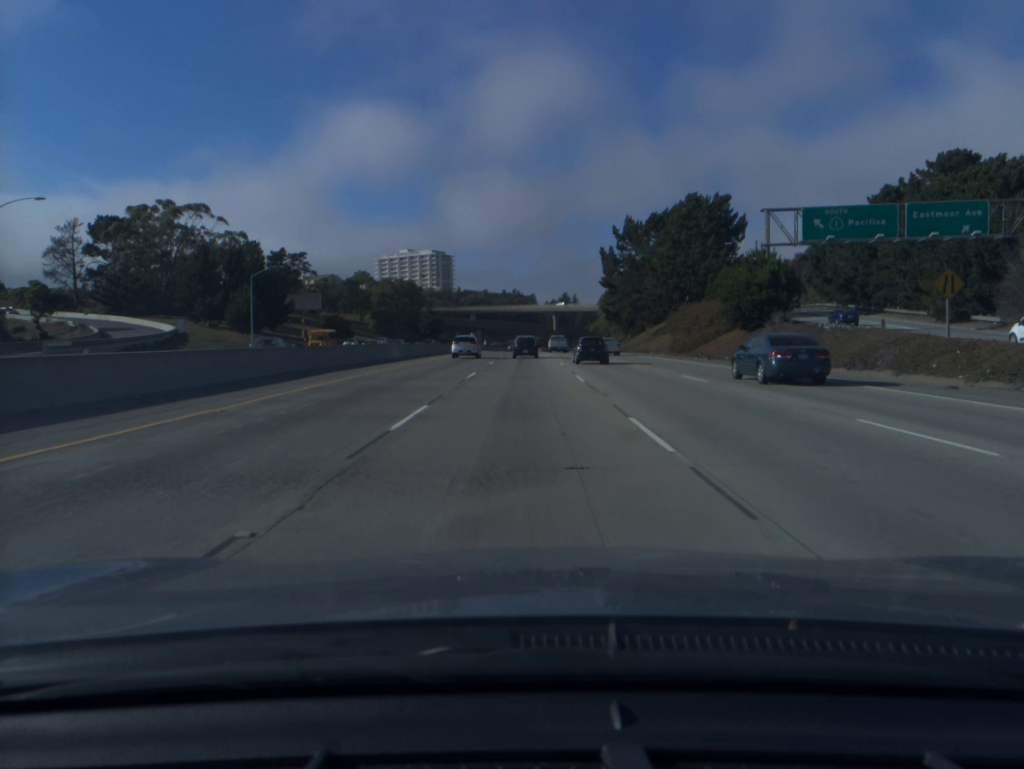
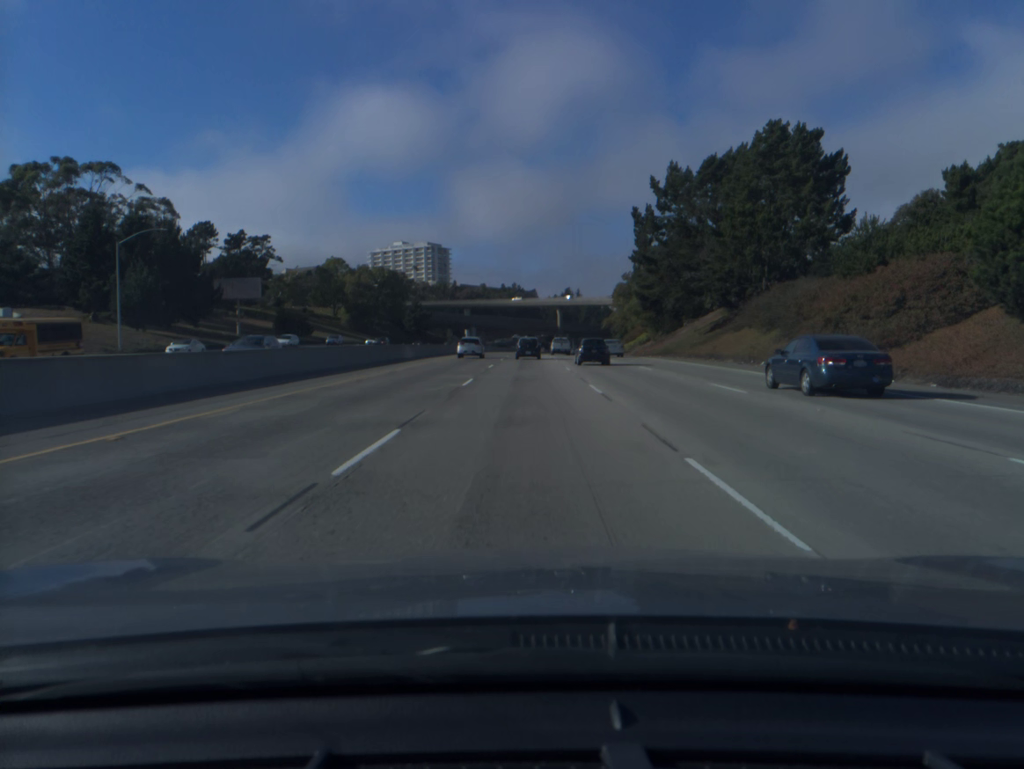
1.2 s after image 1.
(0.0, +32.9) m; 0°
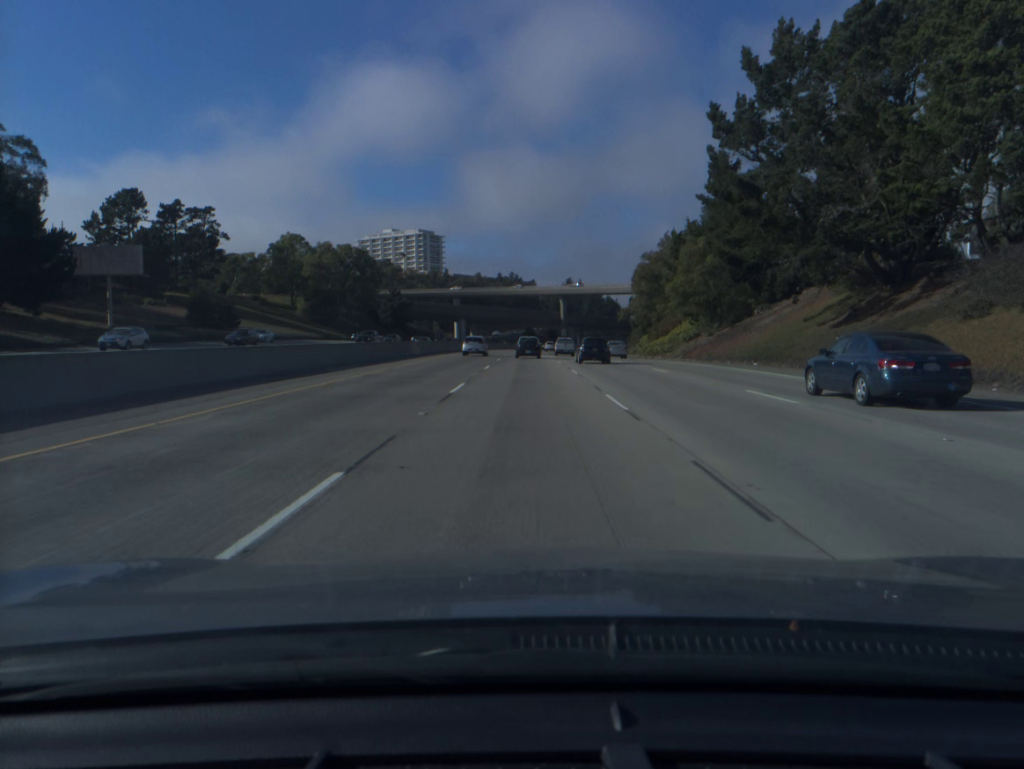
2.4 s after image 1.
(0.0, +33.1) m; 0°
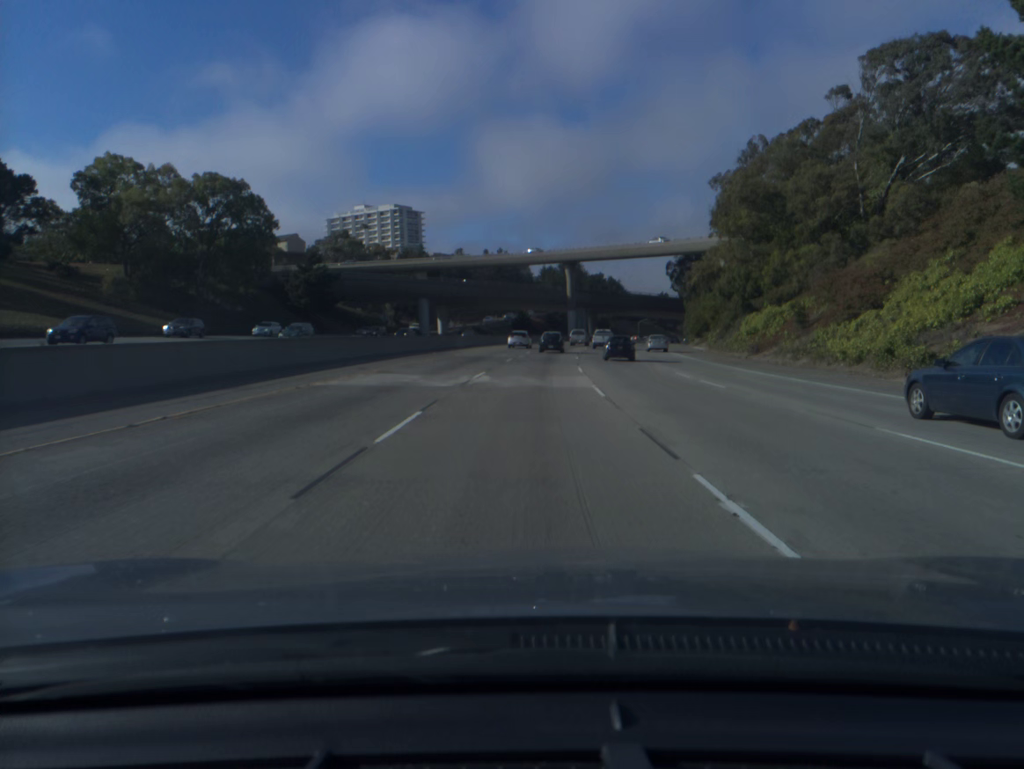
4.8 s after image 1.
(+0.2, +66.7) m; 0°
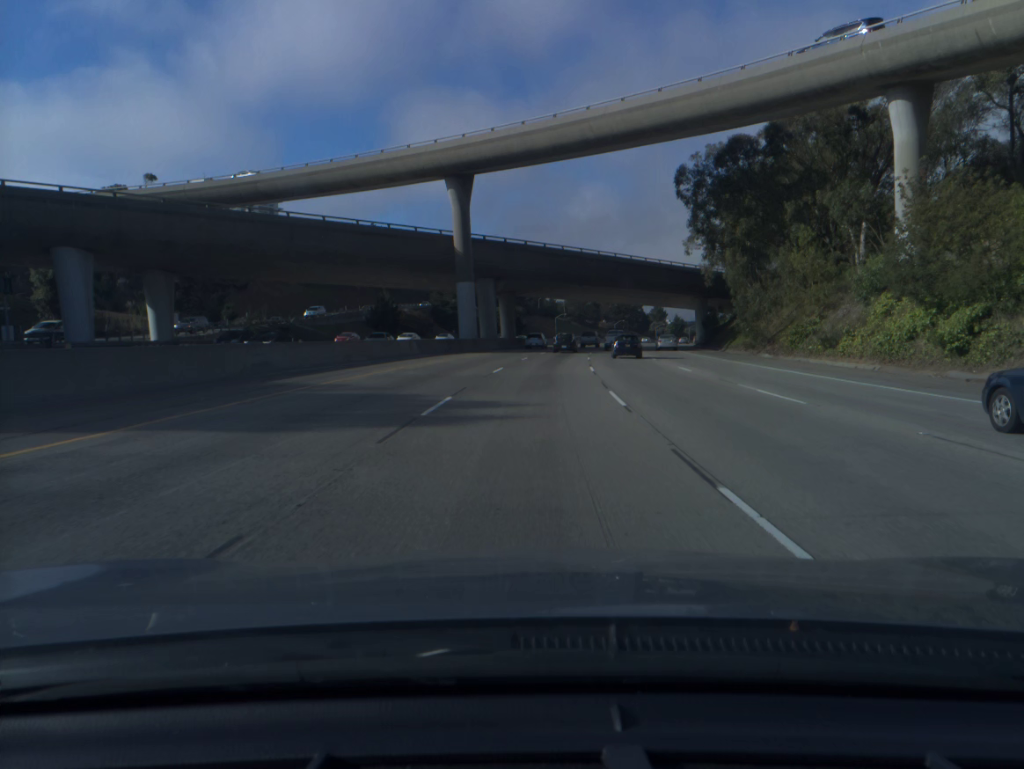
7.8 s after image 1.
(+4.8, +84.2) m; +7°
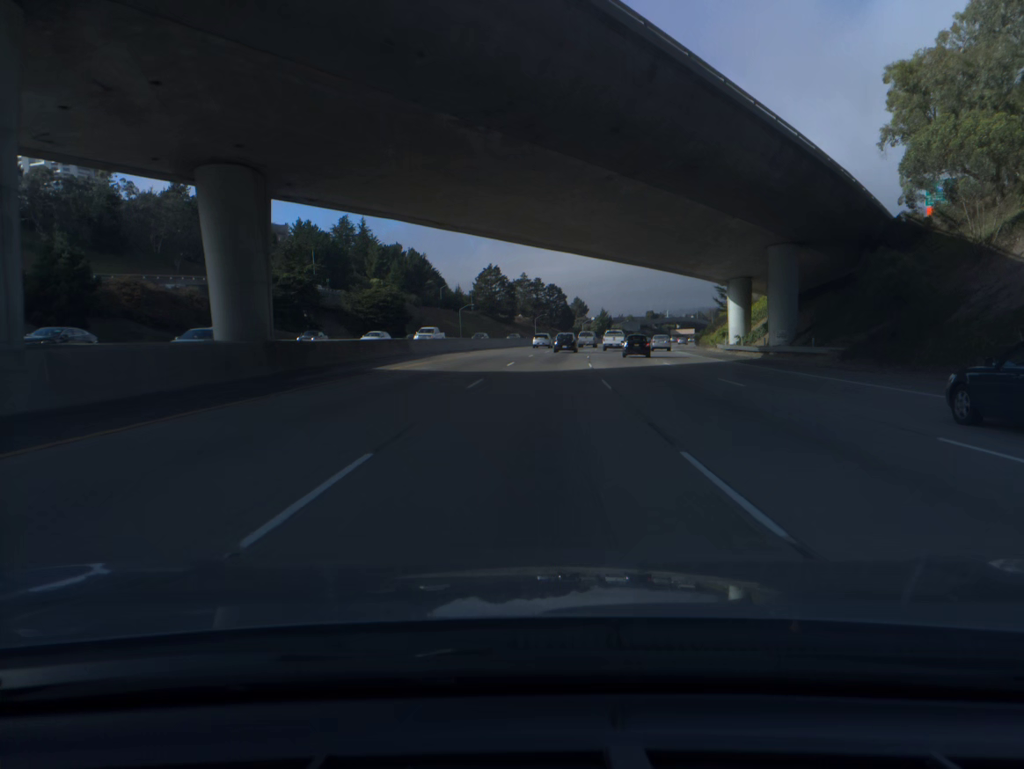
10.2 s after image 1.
(+3.8, +66.7) m; +7°
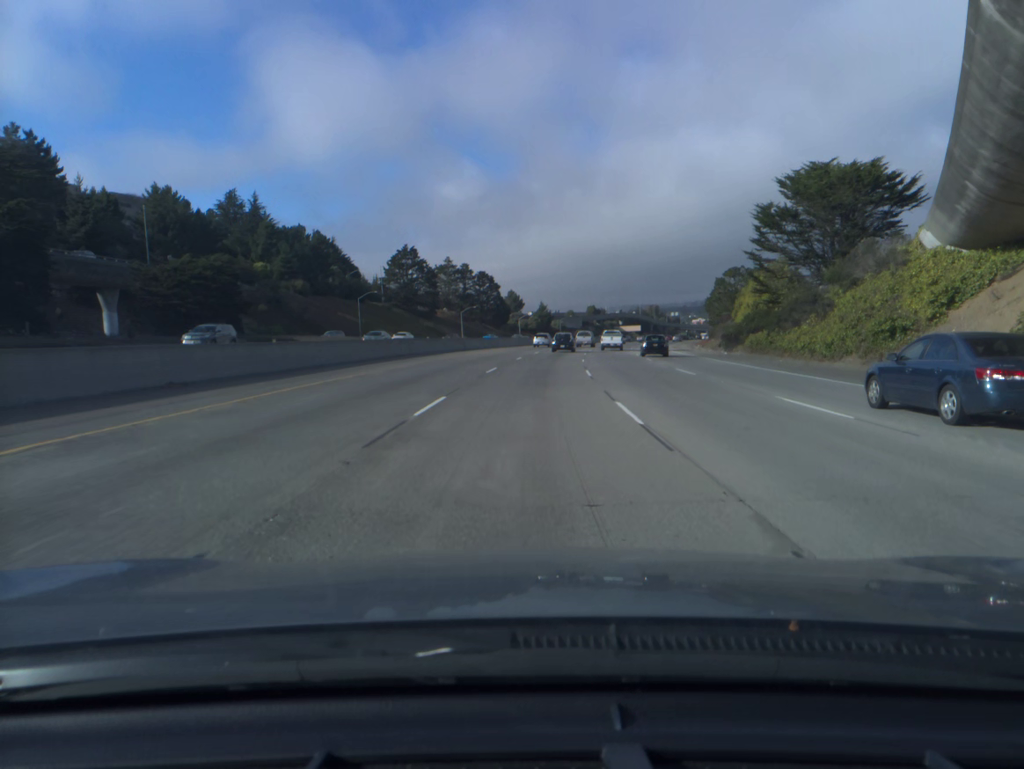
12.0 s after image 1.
(+2.1, +49.9) m; +5°
